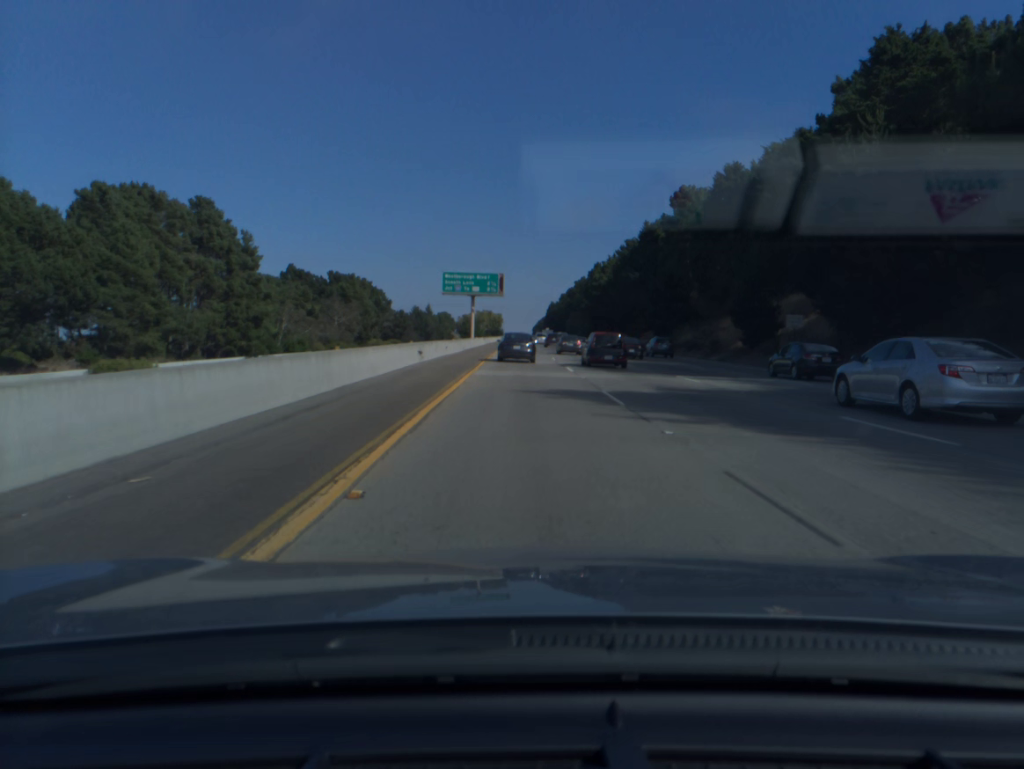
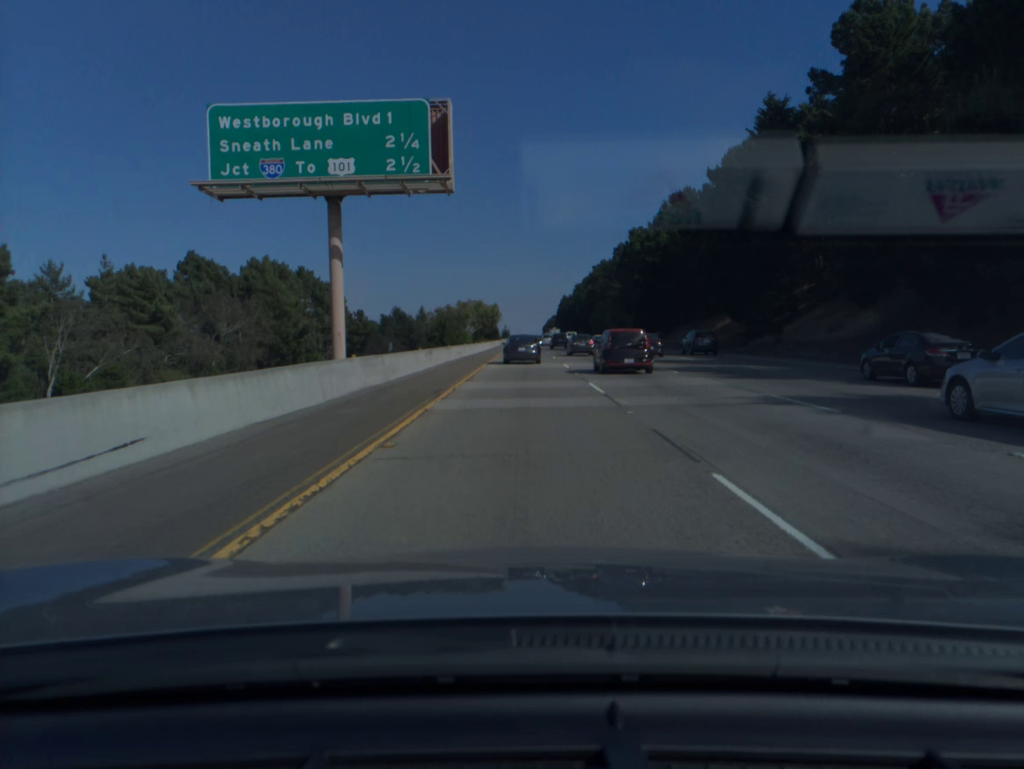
(-0.4, +69.8) m; -1°
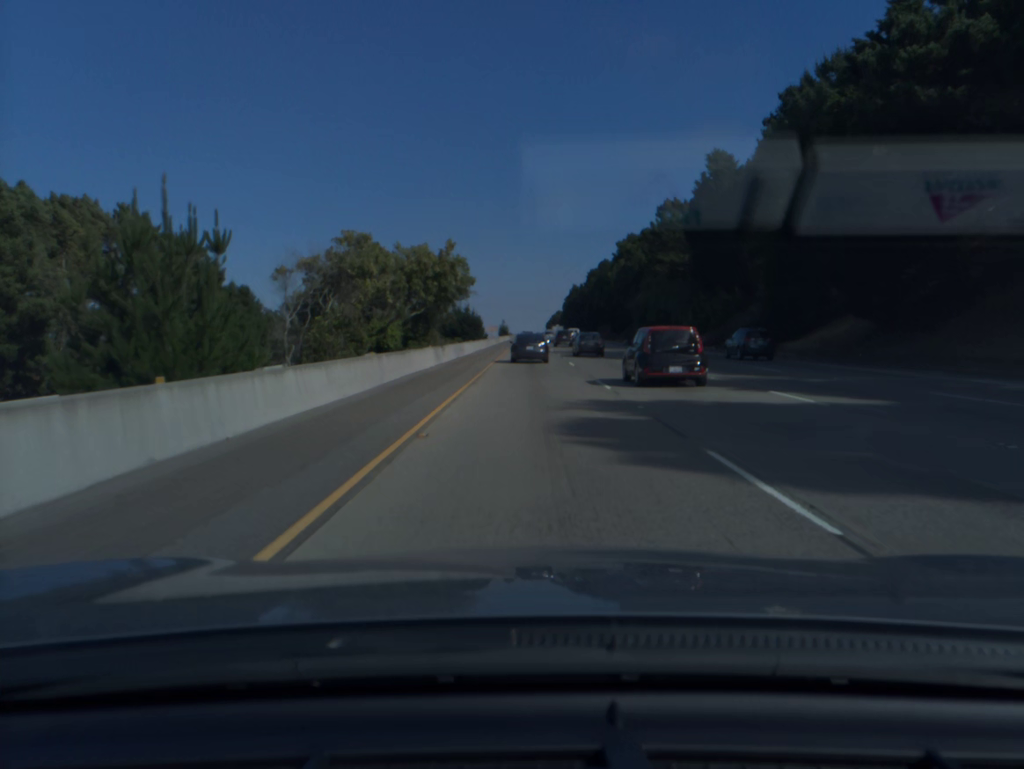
(-0.4, +71.9) m; 0°
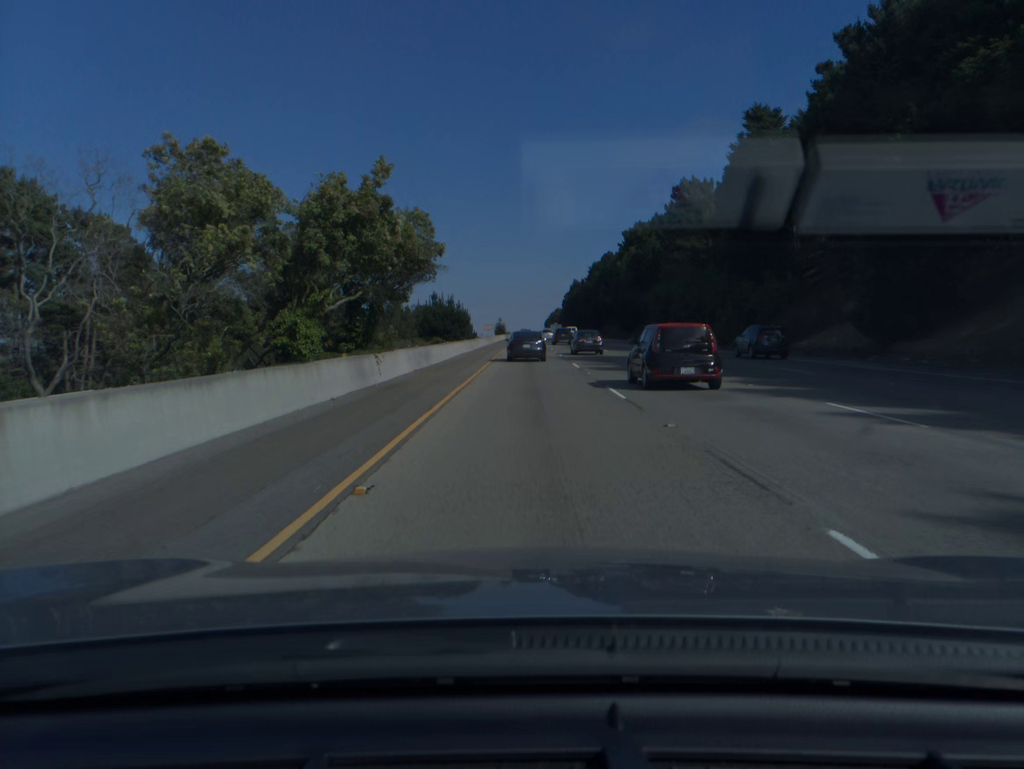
(0.0, +18.3) m; 0°
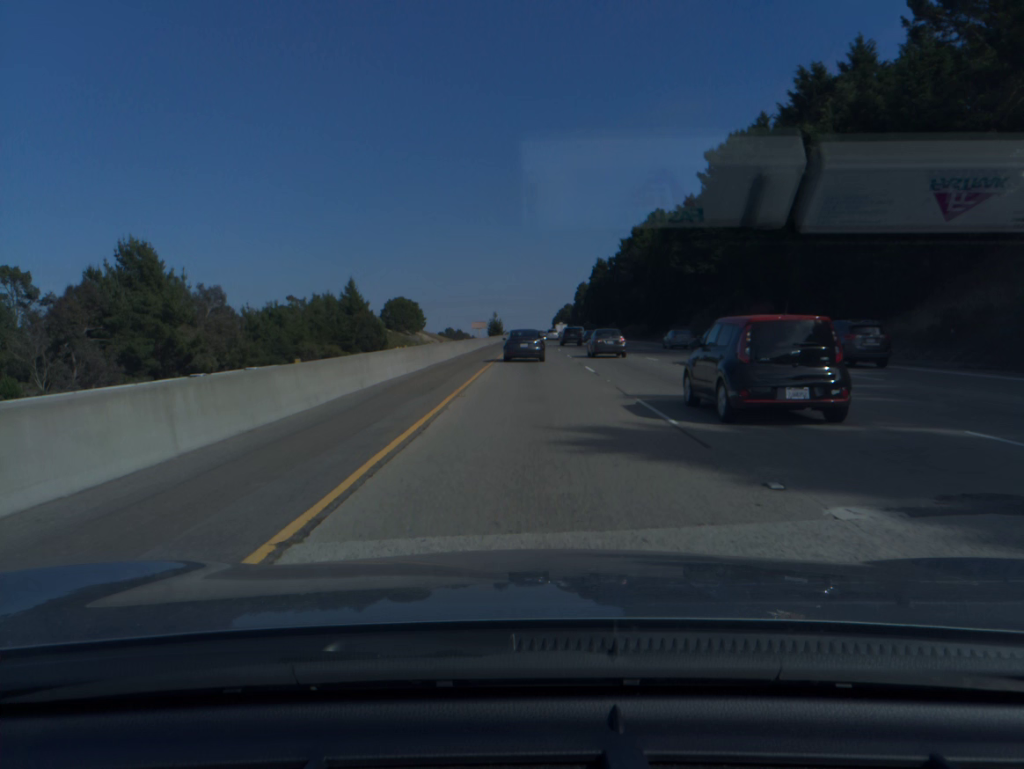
(-0.2, +92.3) m; 0°
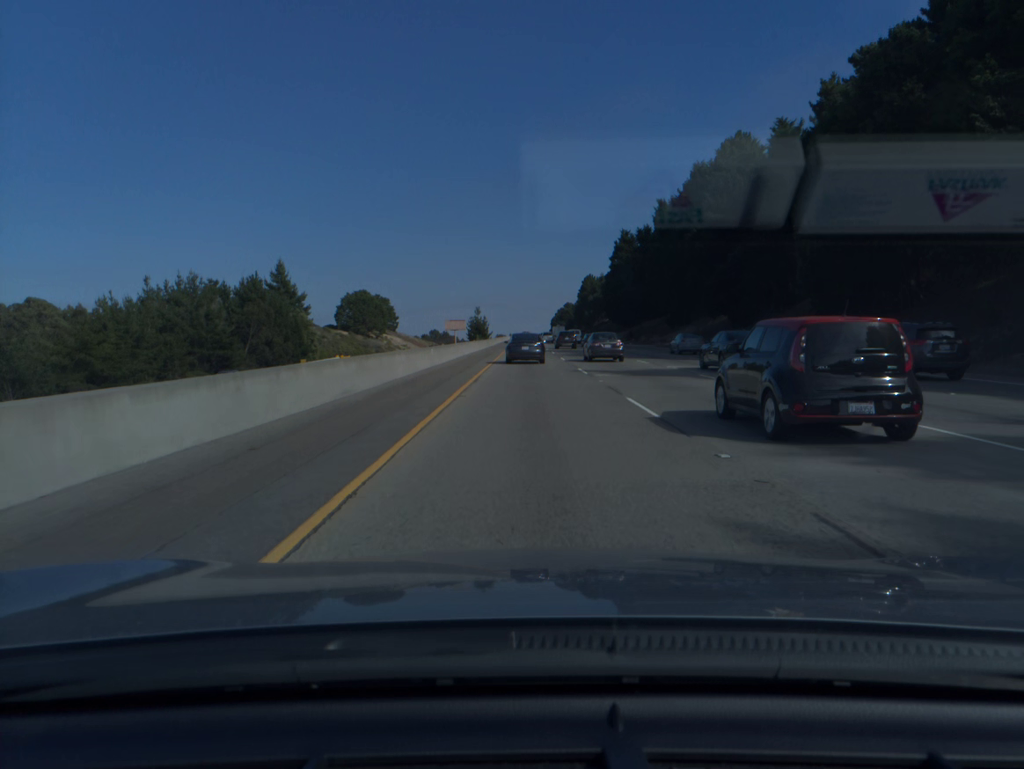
(+0.2, +72.0) m; 0°
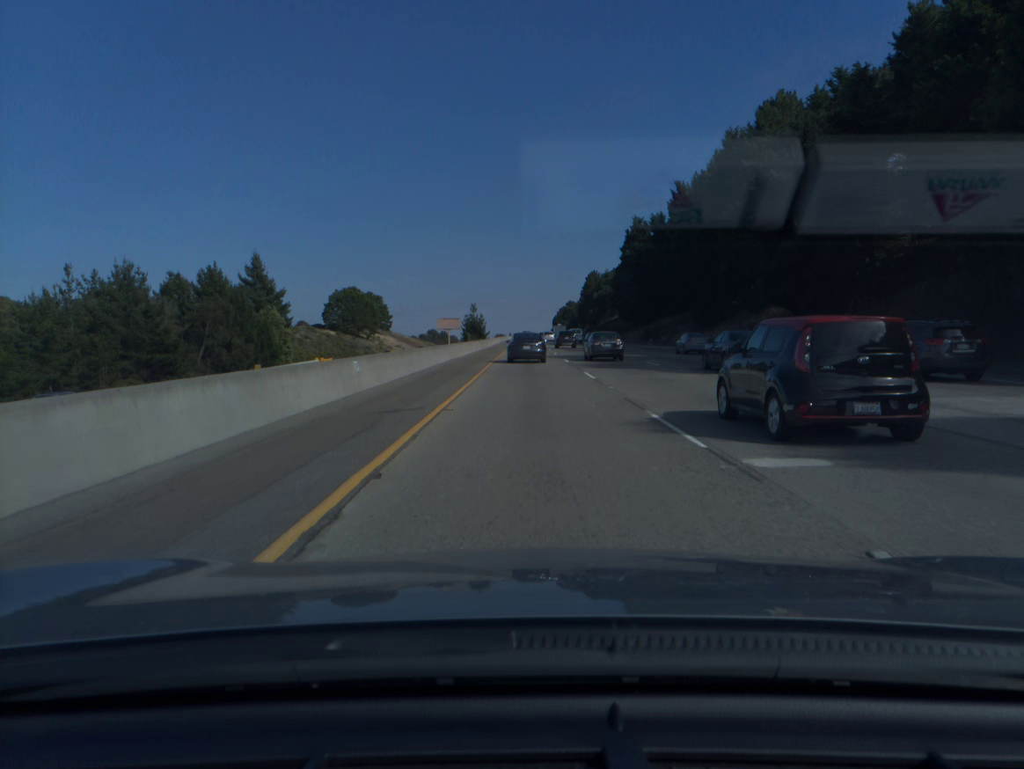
(0.0, +18.0) m; 0°
